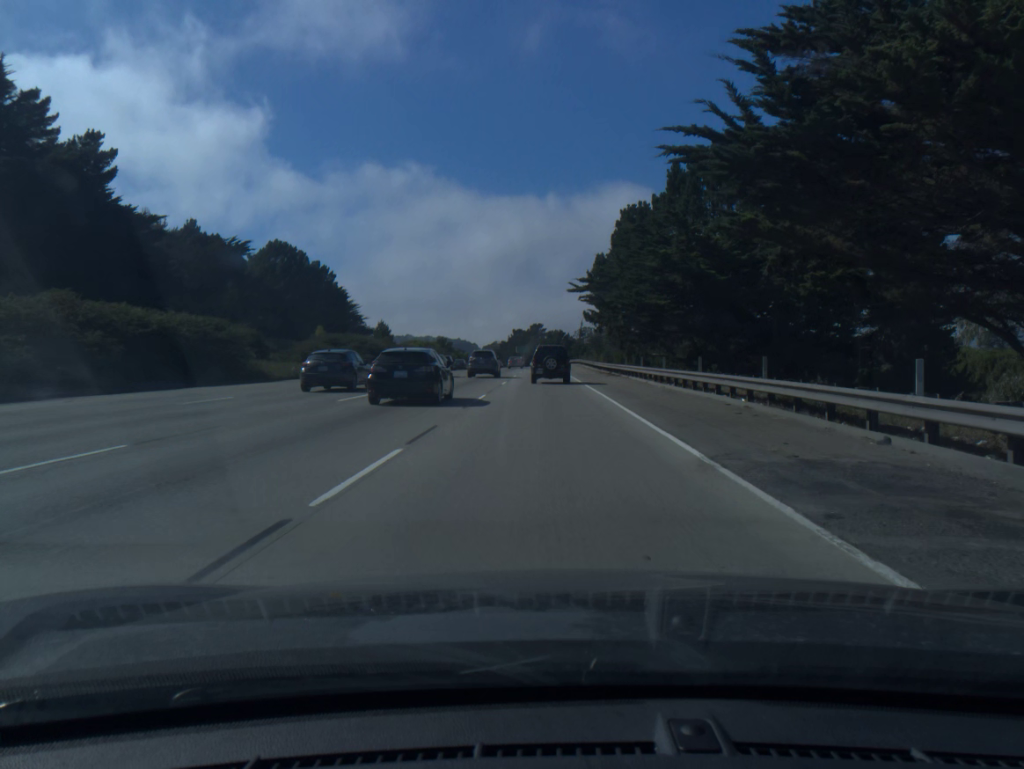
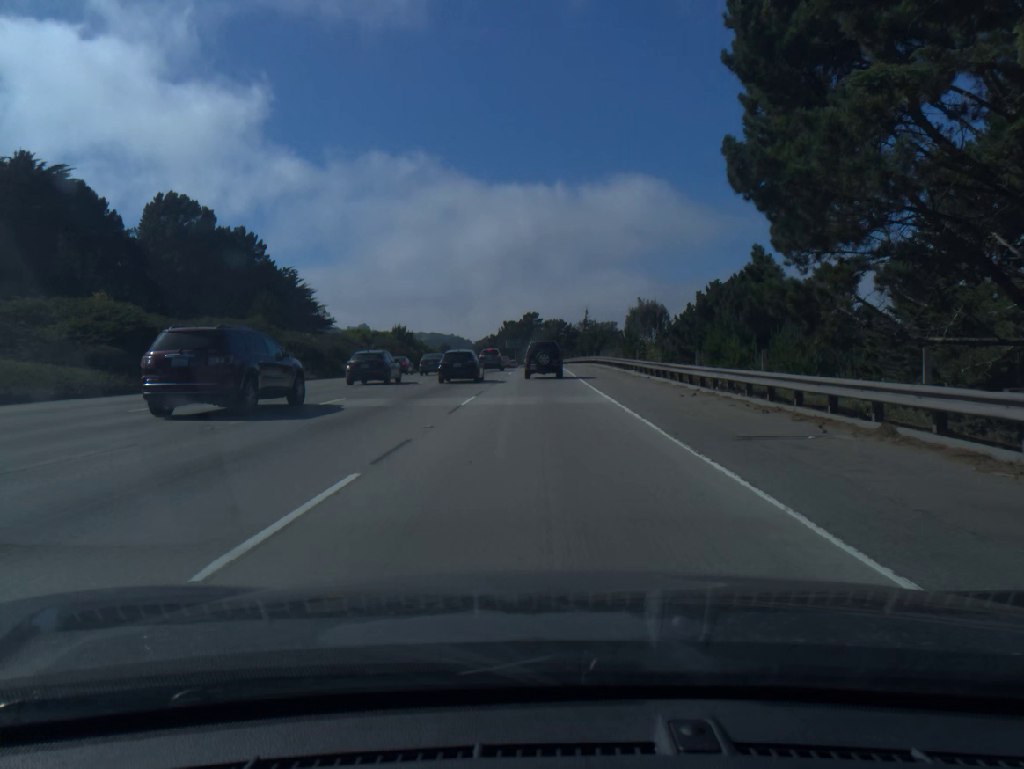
(+0.1, +46.1) m; 0°
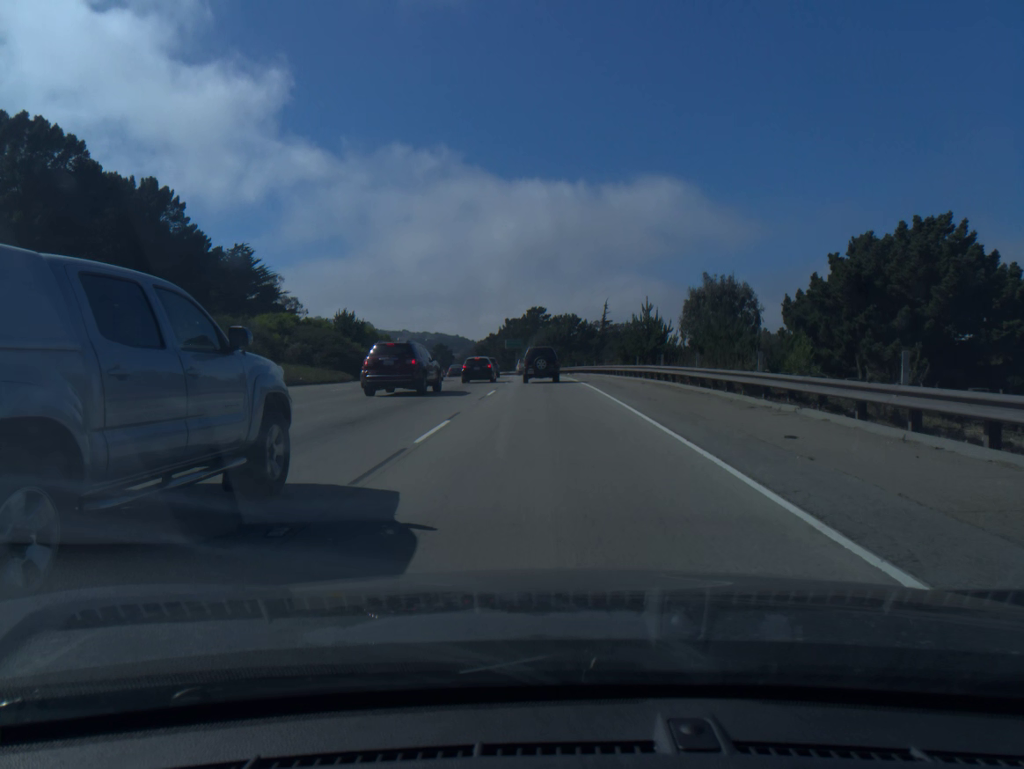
(-0.1, +37.2) m; 0°
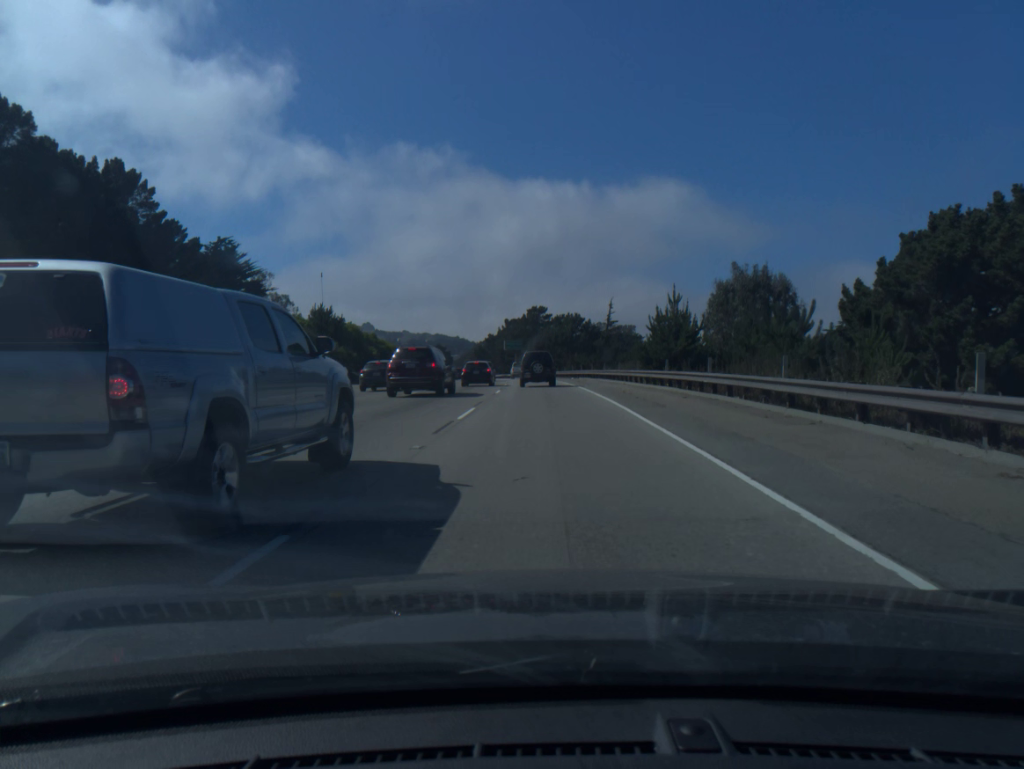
(0.0, +9.4) m; 0°
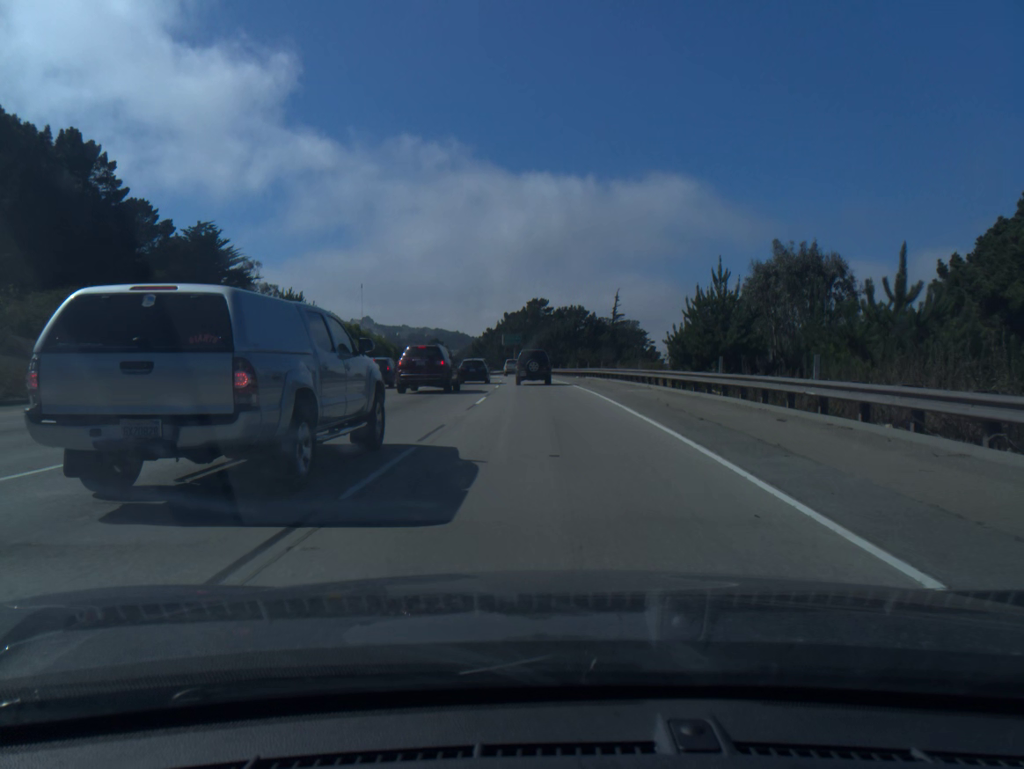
(0.0, +9.4) m; 0°
